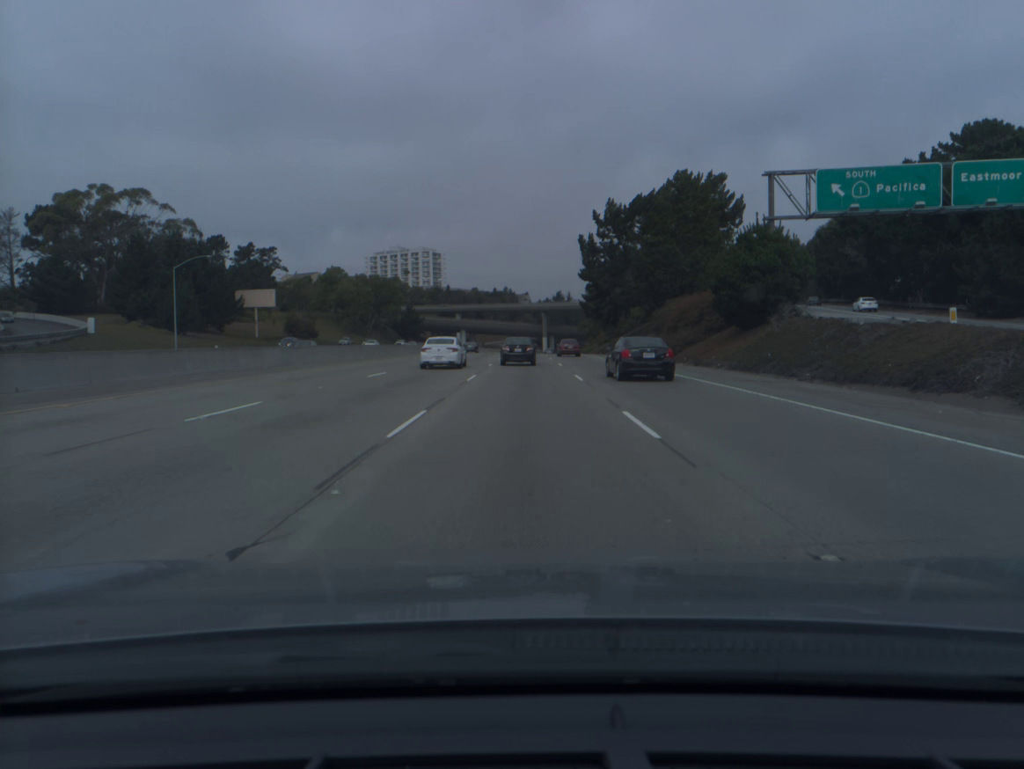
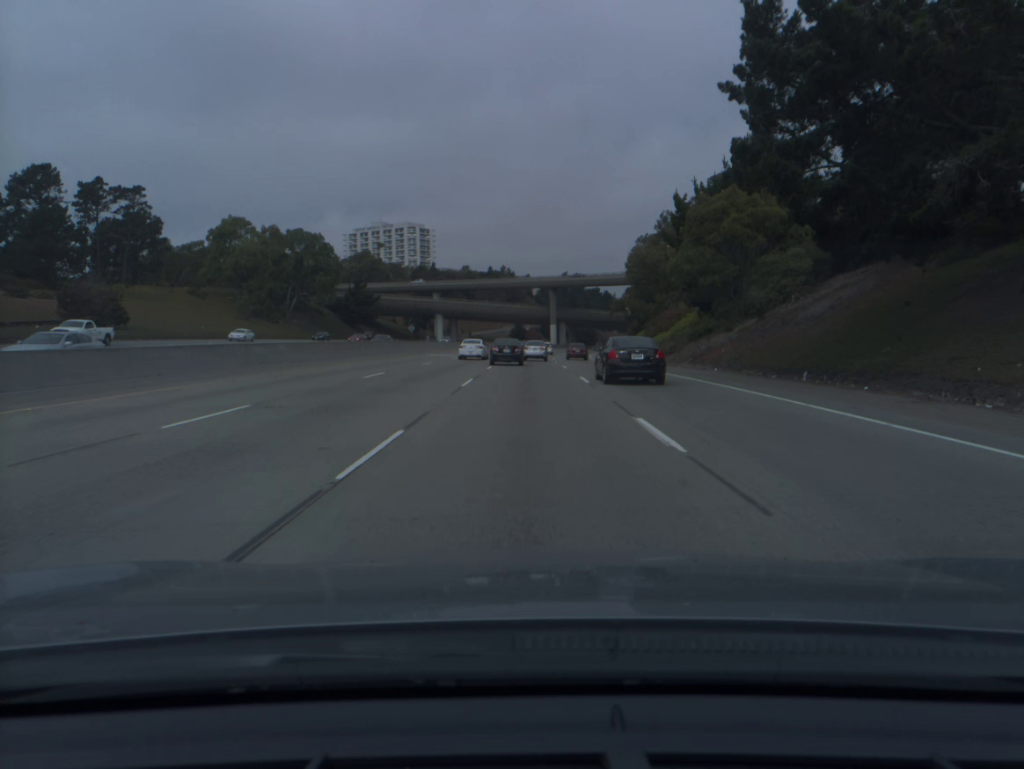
(-0.1, +74.3) m; 0°
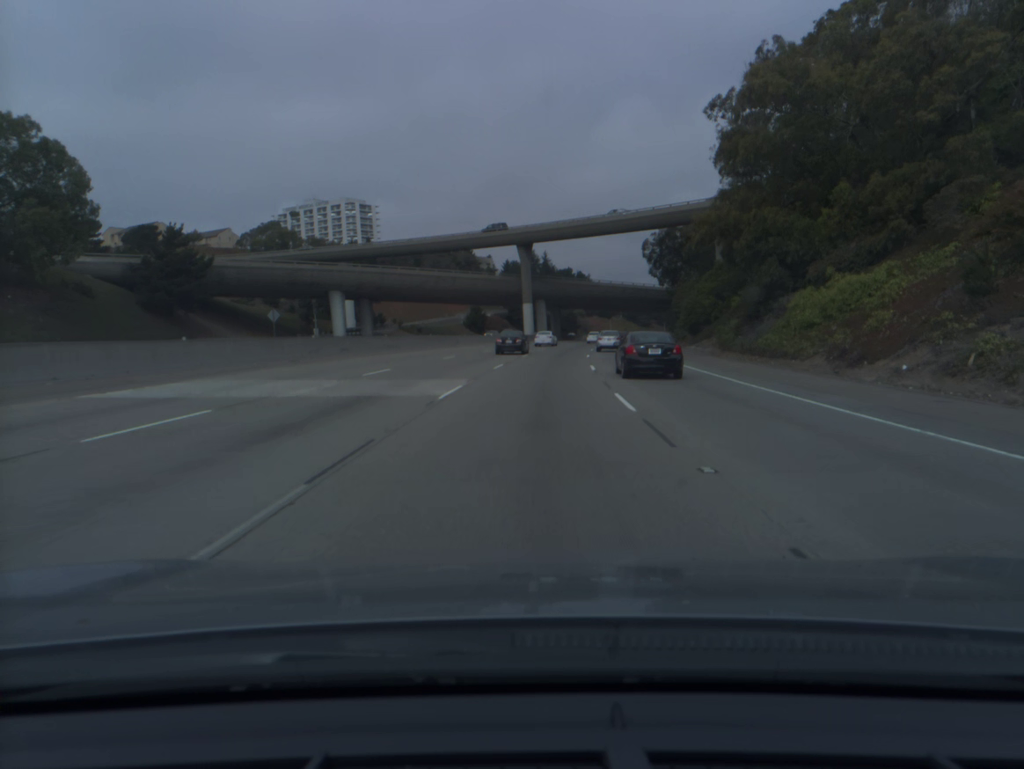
(+0.9, +74.4) m; +2°
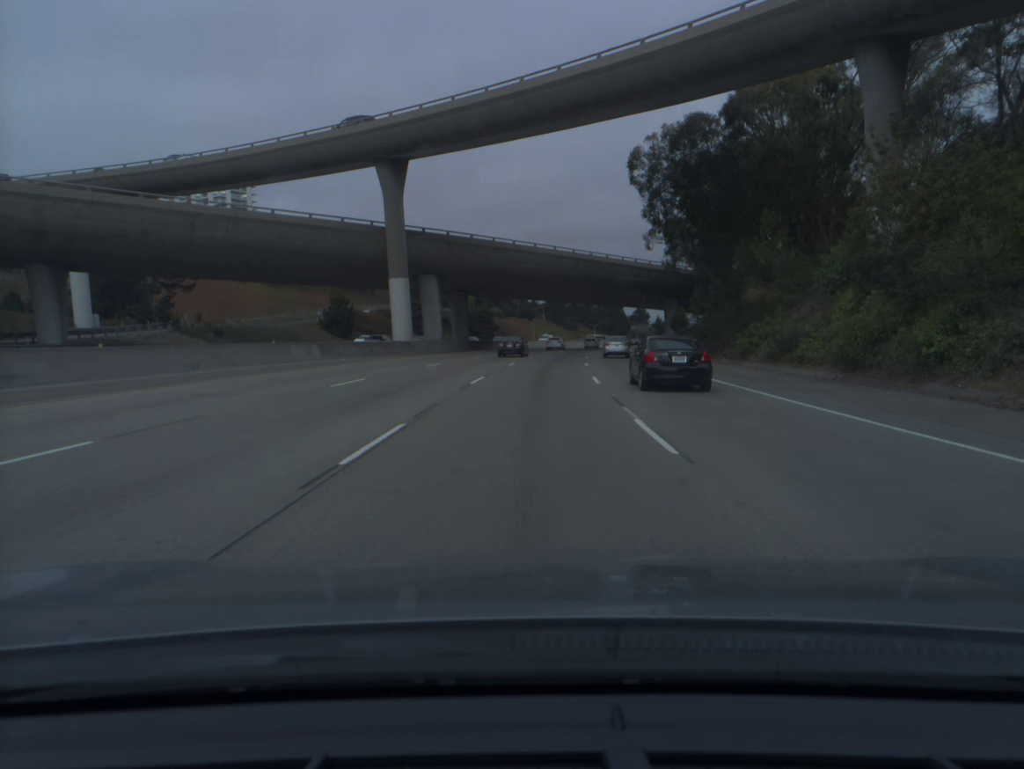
(+3.2, +61.3) m; +6°
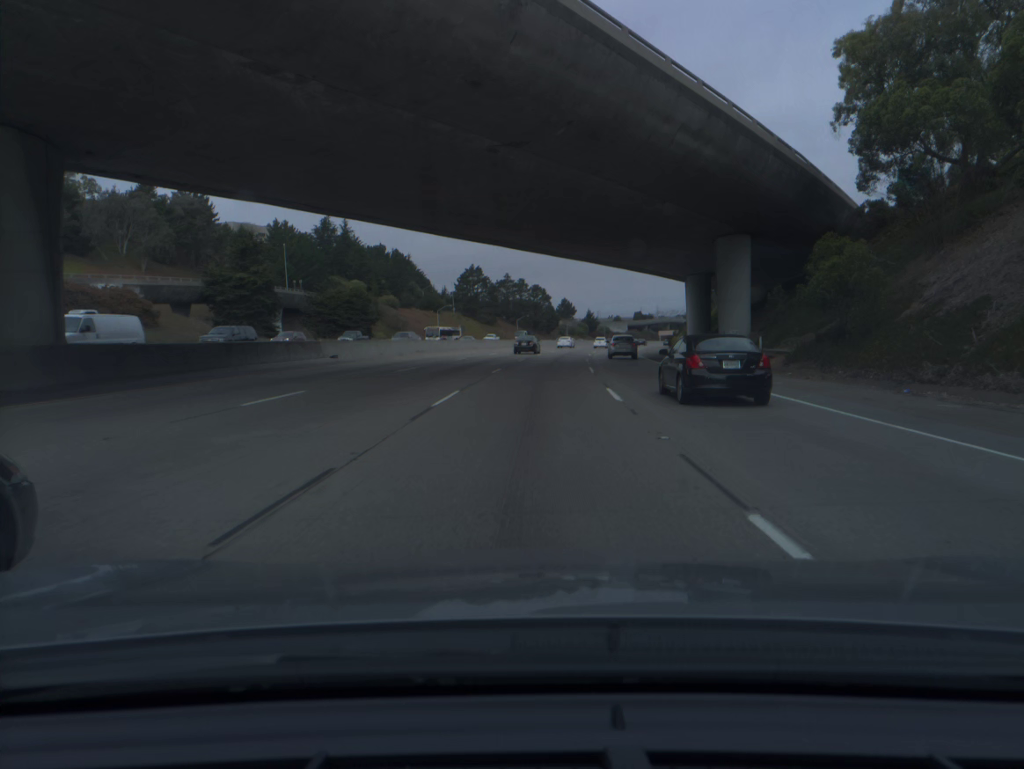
(+3.5, +64.2) m; +6°
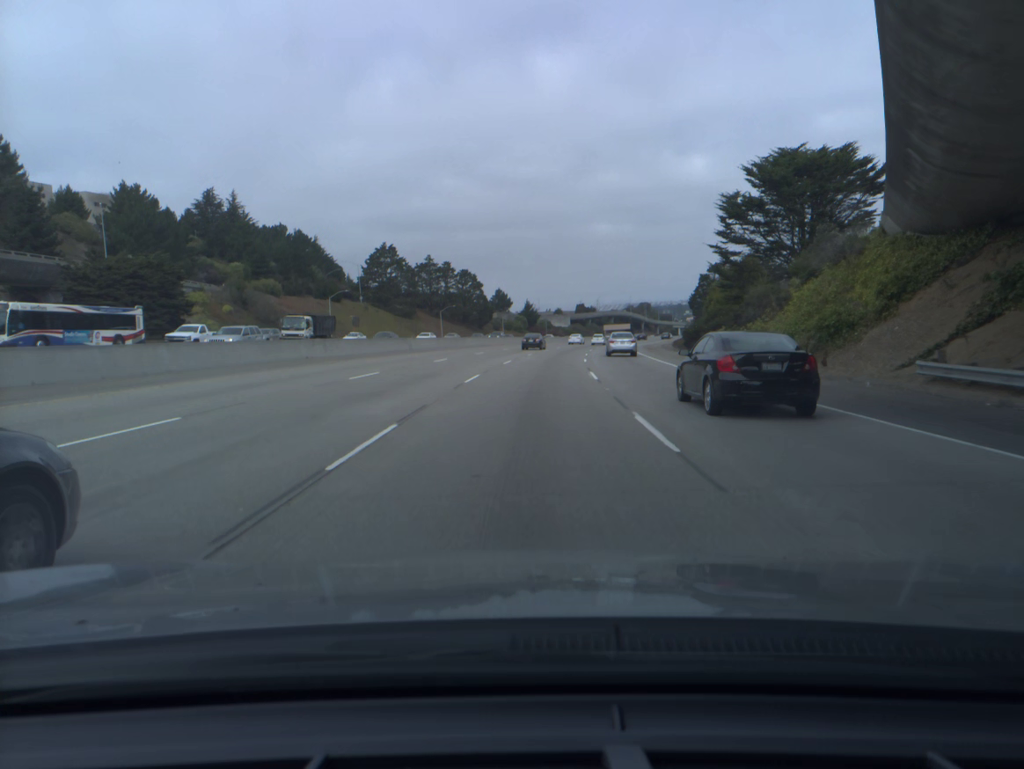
(+2.0, +49.2) m; +5°
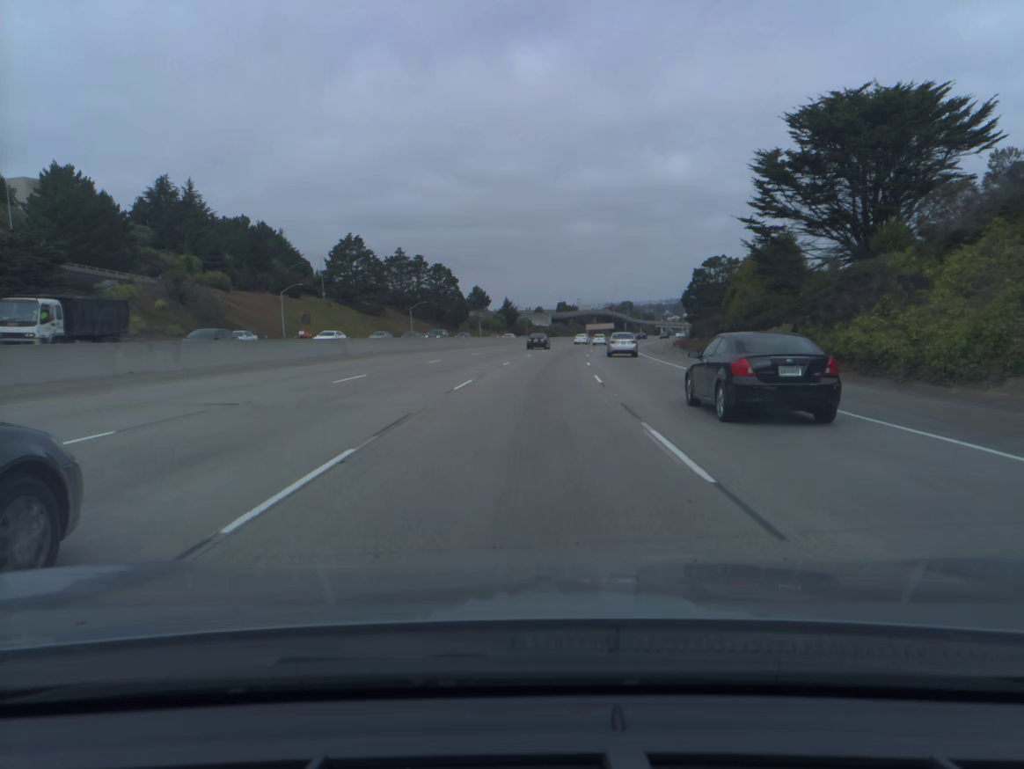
(+0.2, +16.4) m; +1°
